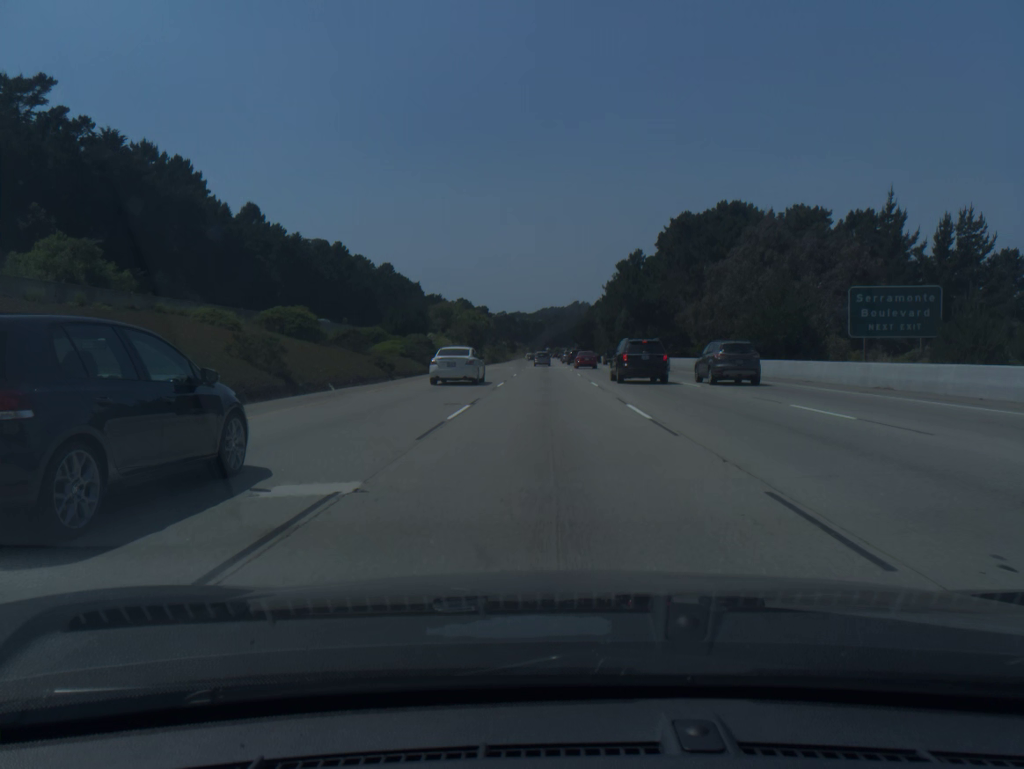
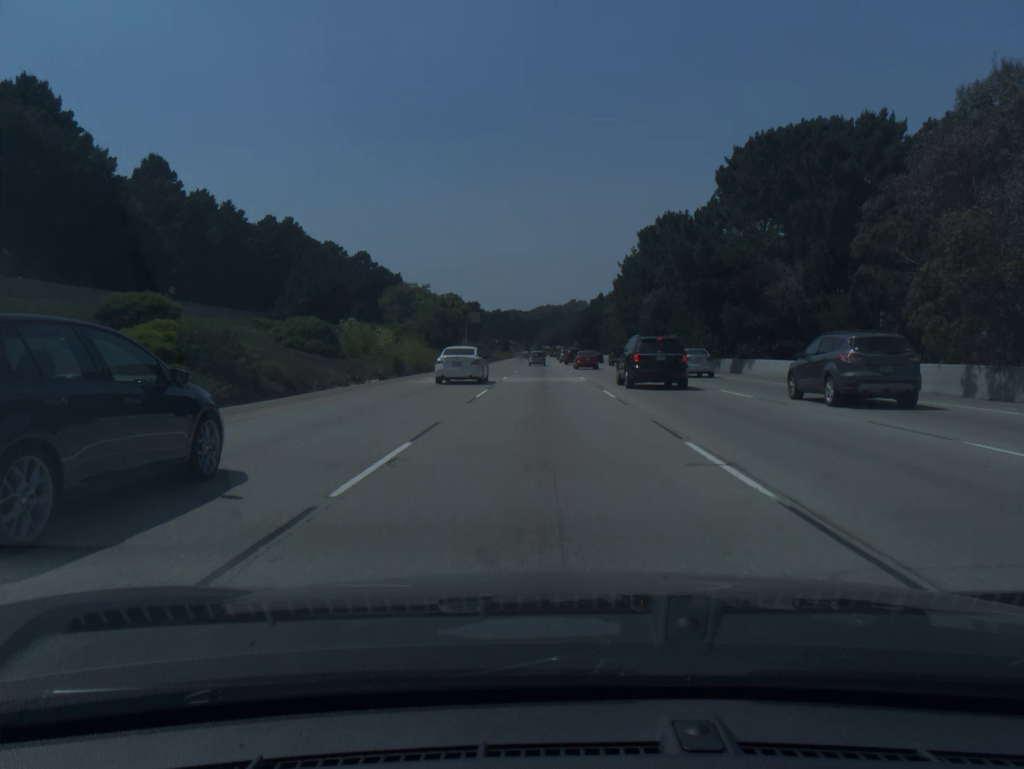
(+0.1, +36.9) m; 0°
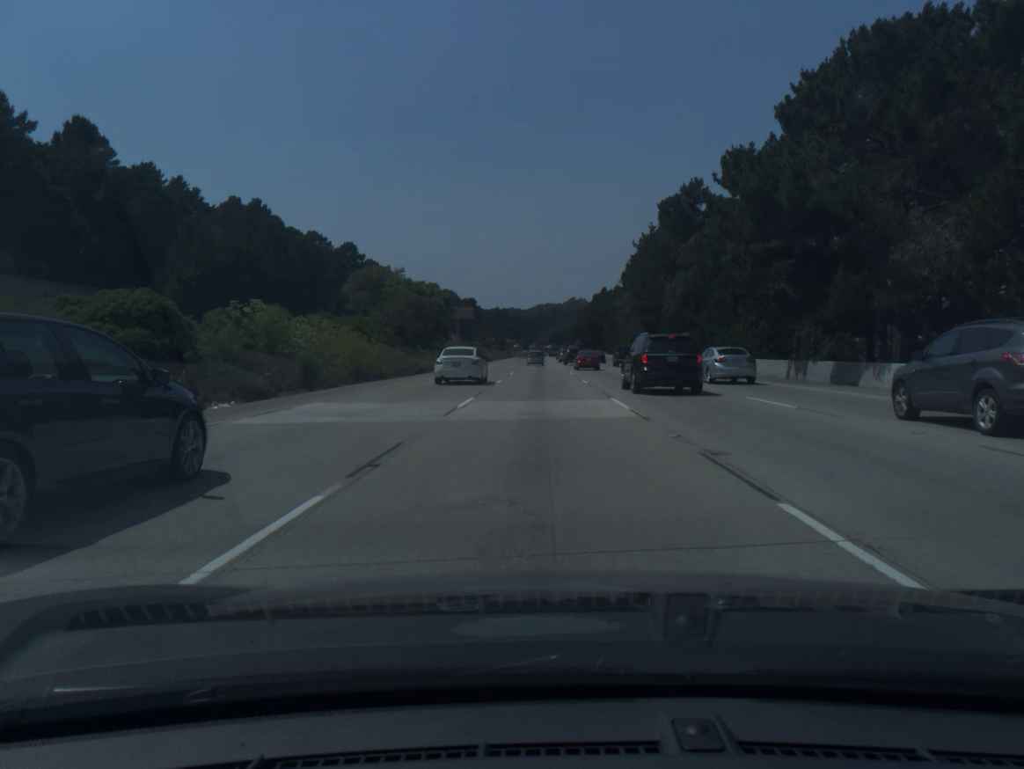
(0.0, +18.4) m; 0°
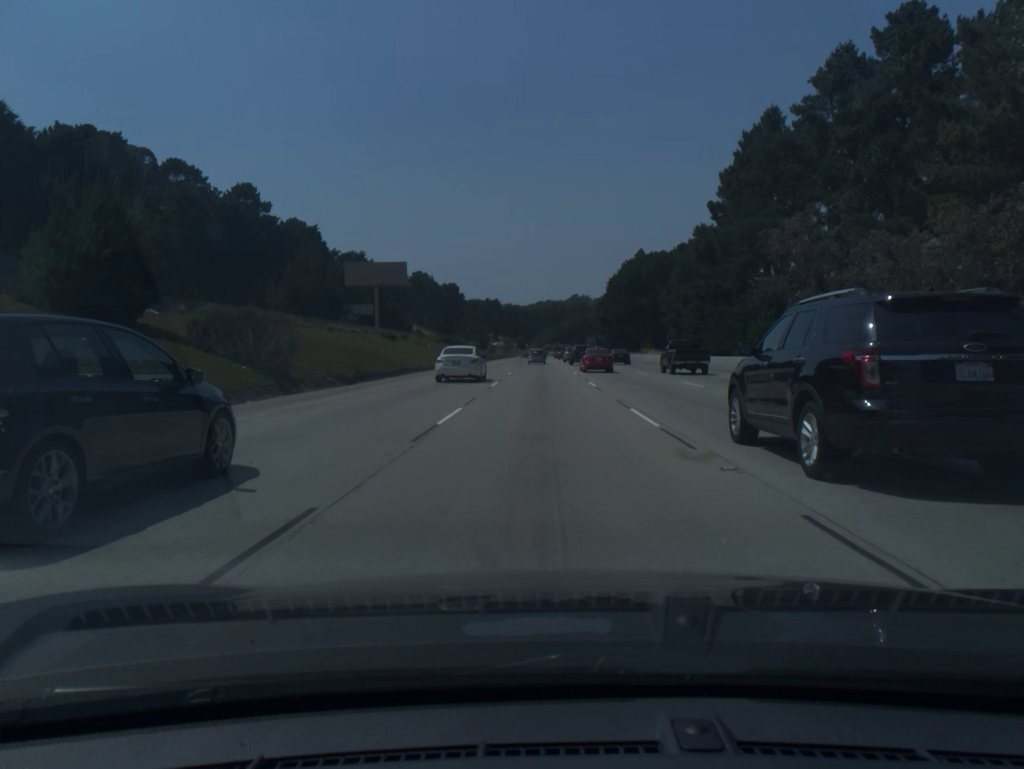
(-0.3, +91.8) m; 0°
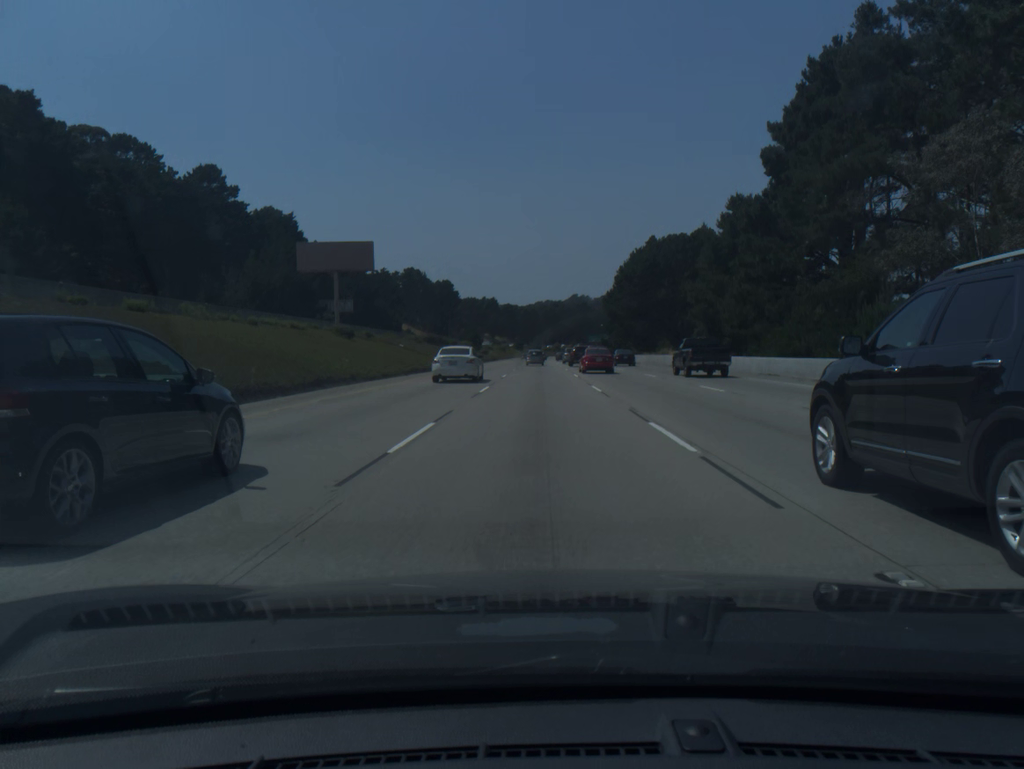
(0.0, +18.3) m; 0°
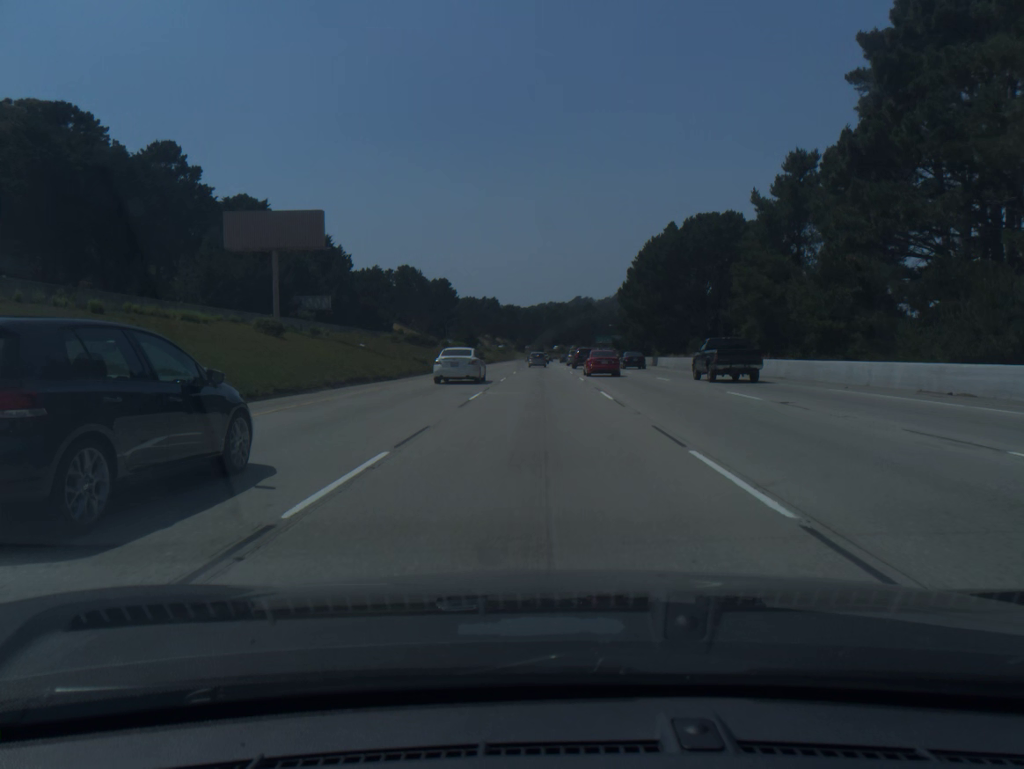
(0.0, +18.3) m; 0°
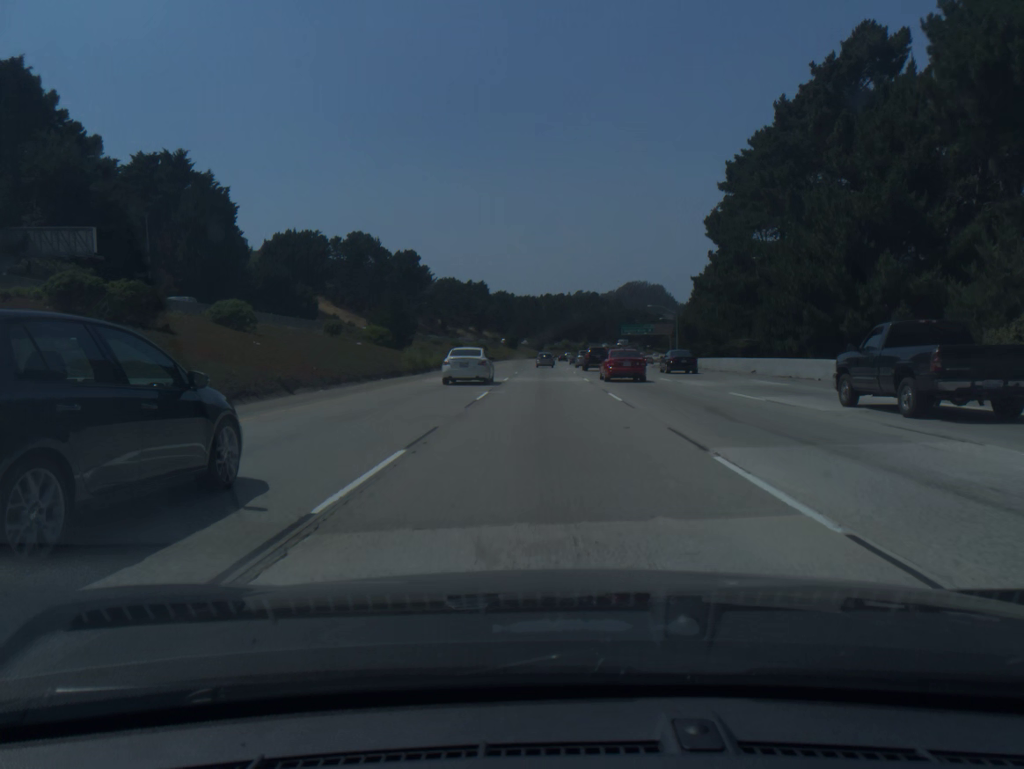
(-0.2, +73.3) m; 0°
